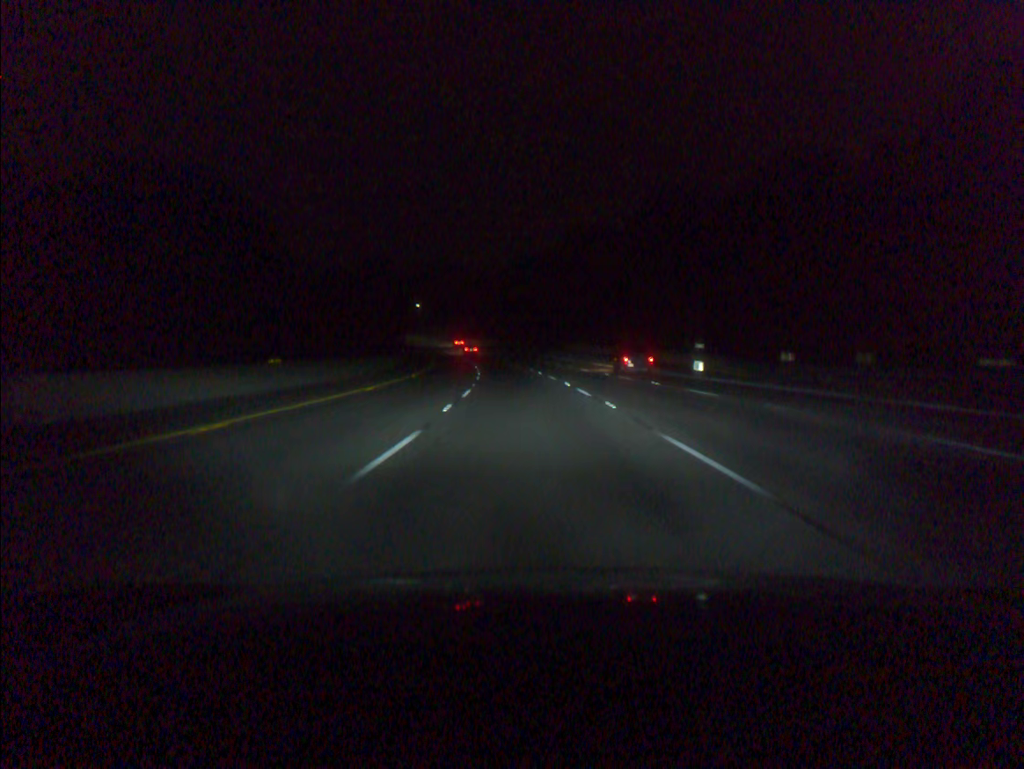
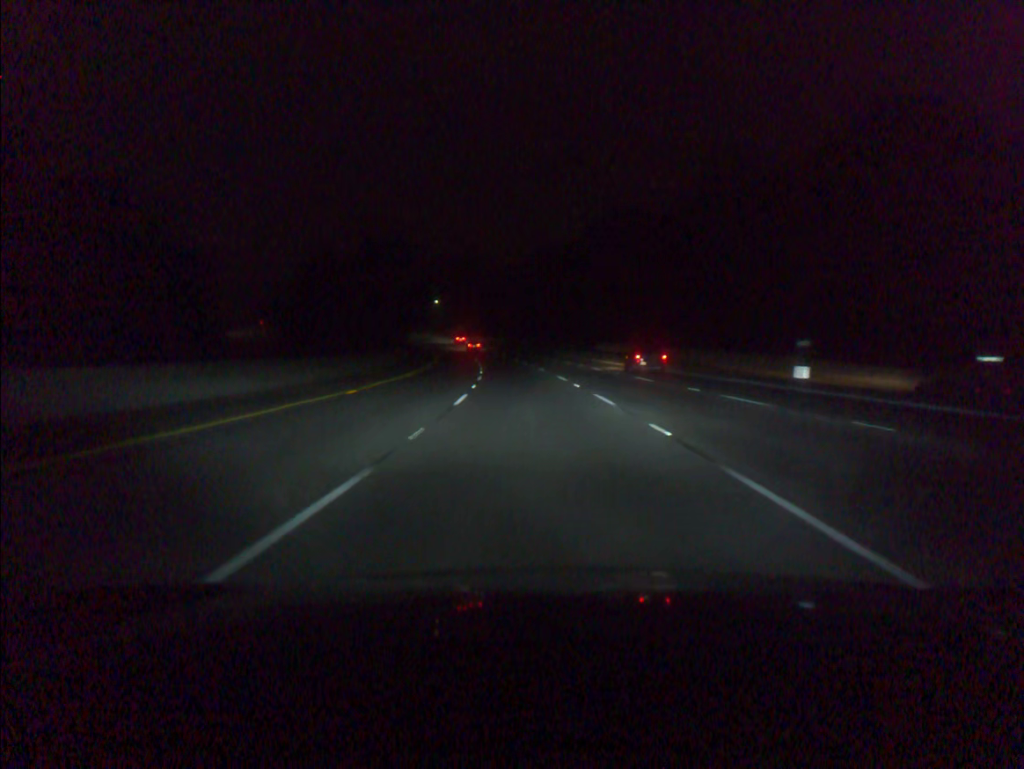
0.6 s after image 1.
(-0.3, +18.8) m; -2°
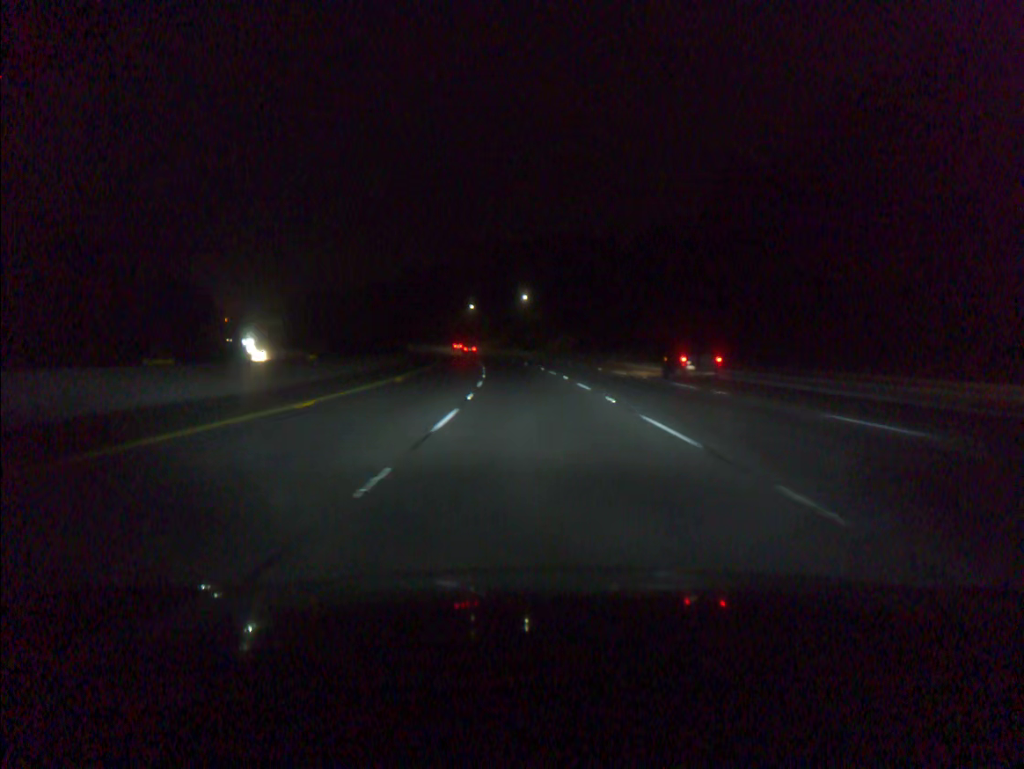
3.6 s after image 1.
(-7.1, +93.4) m; -9°
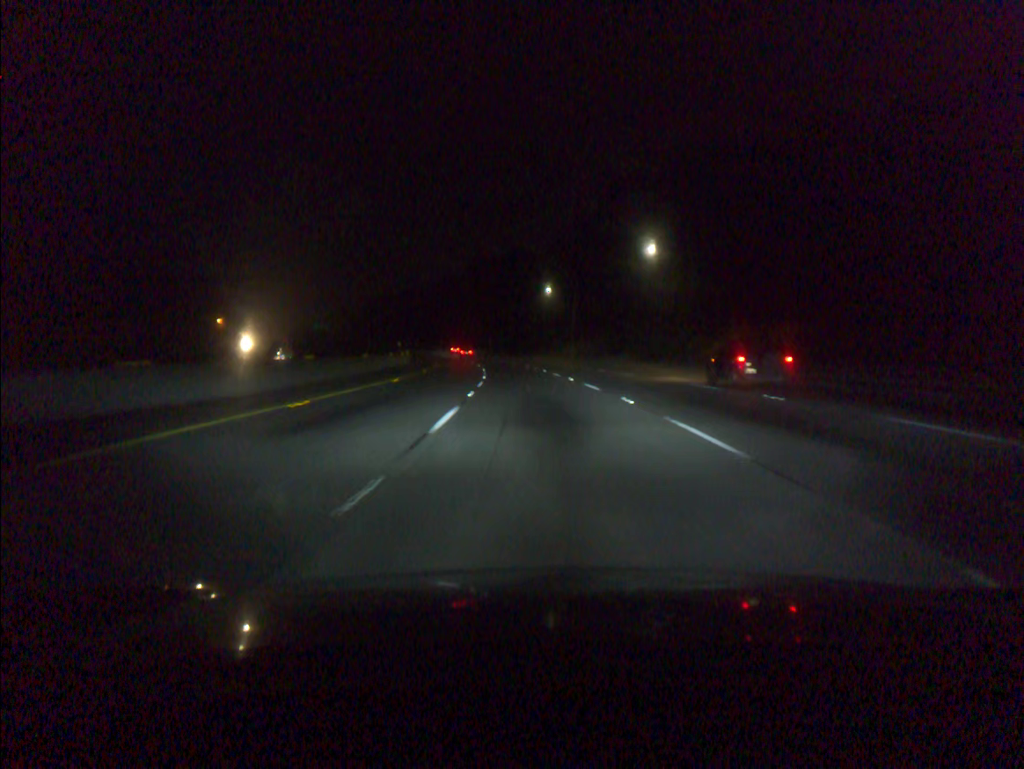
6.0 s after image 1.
(-4.3, +74.2) m; -7°
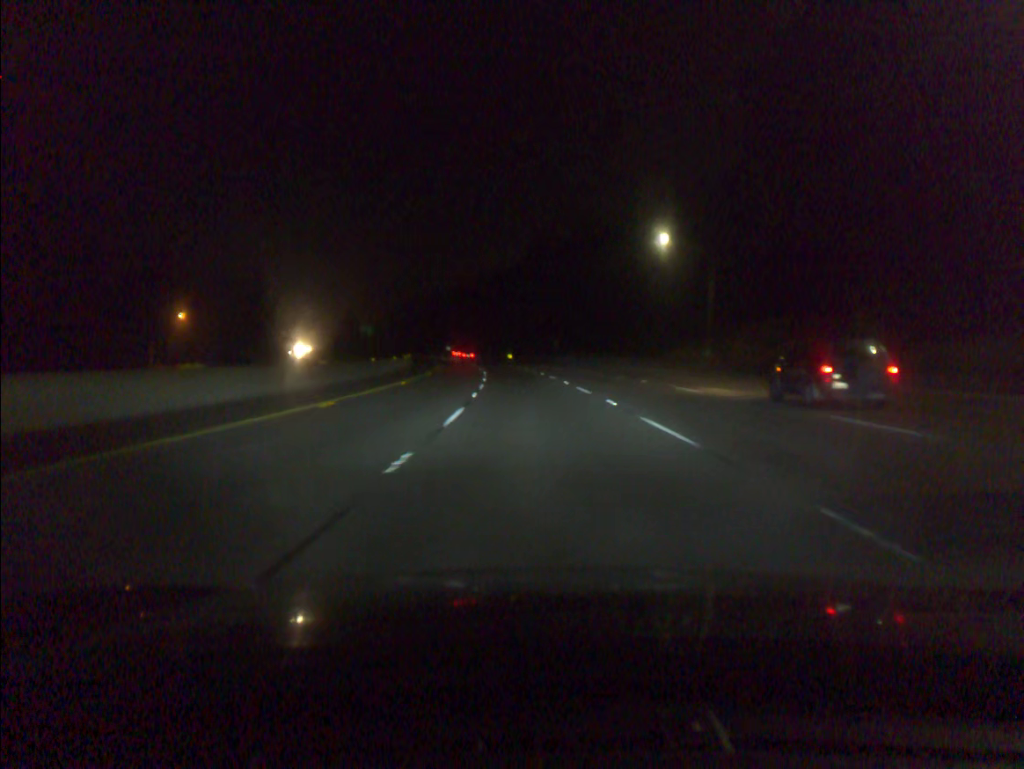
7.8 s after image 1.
(-2.5, +55.8) m; -5°
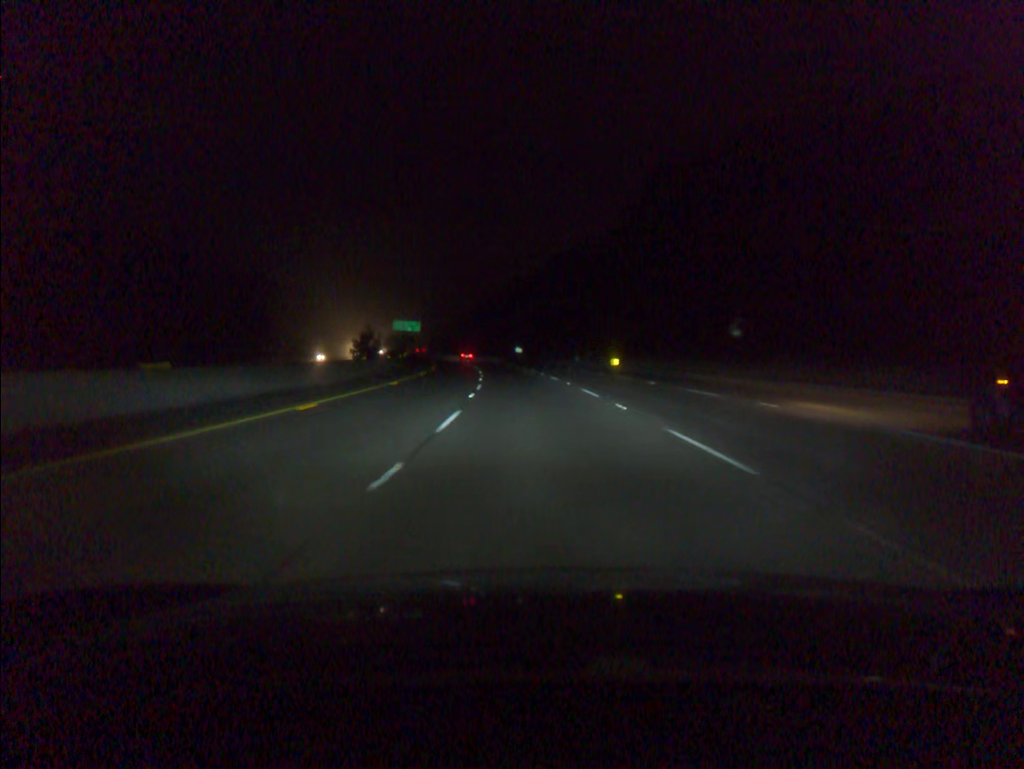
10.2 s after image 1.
(-4.4, +74.8) m; -6°
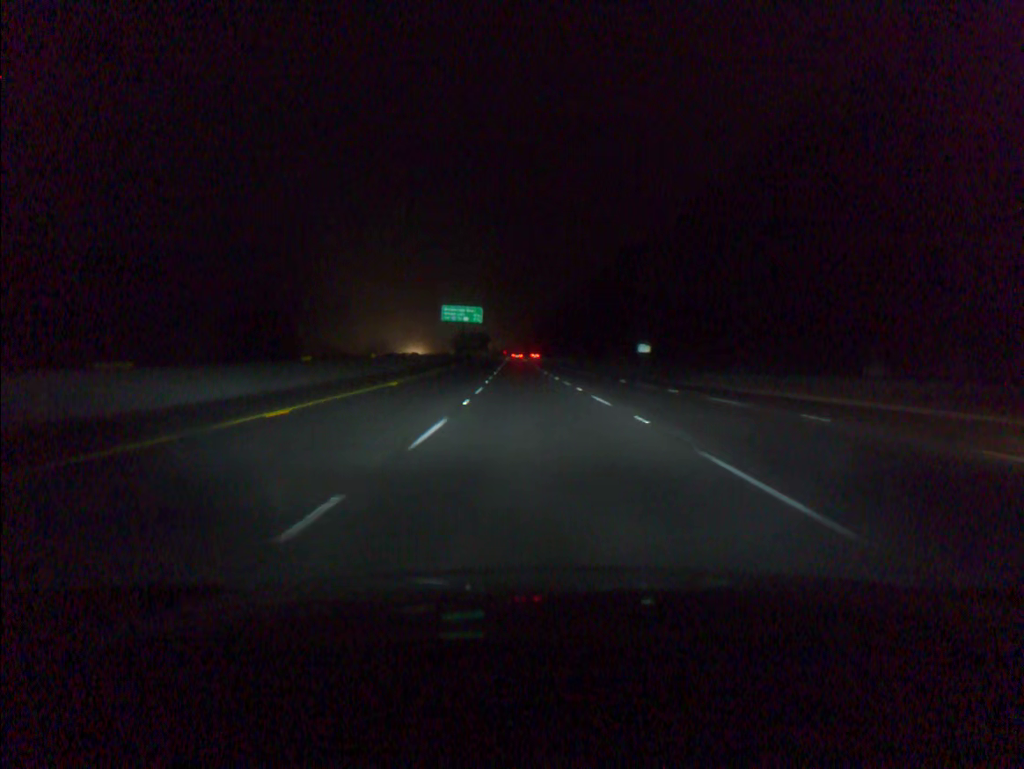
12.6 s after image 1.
(-4.7, +75.0) m; -7°
